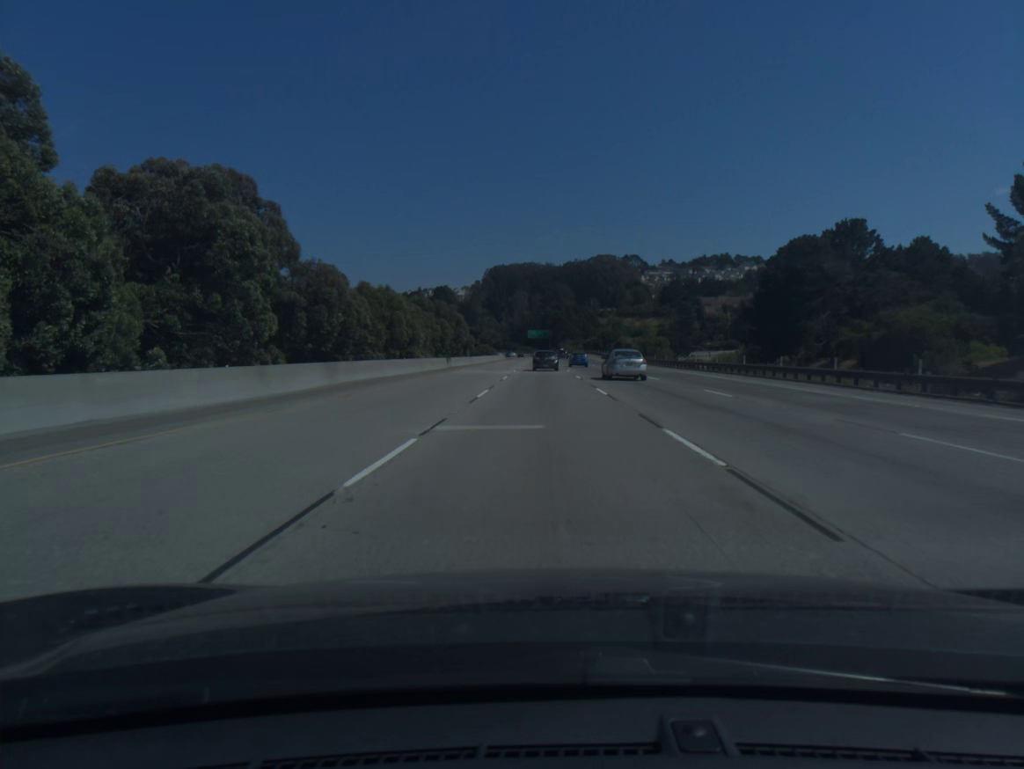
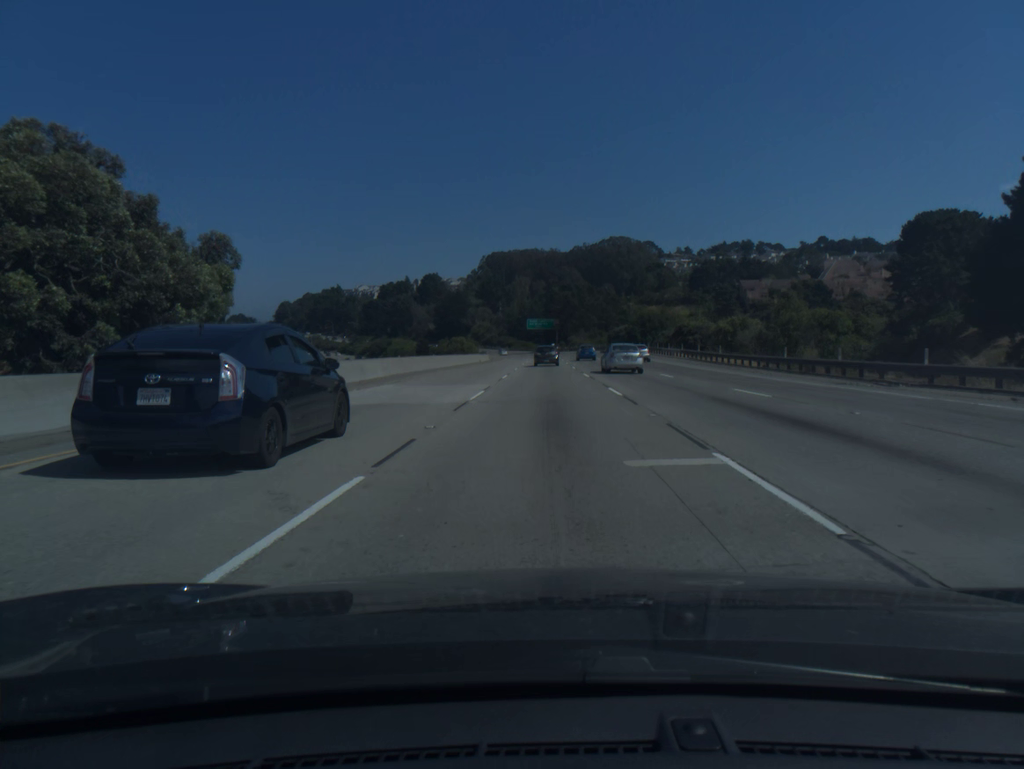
(-0.1, +76.4) m; 0°
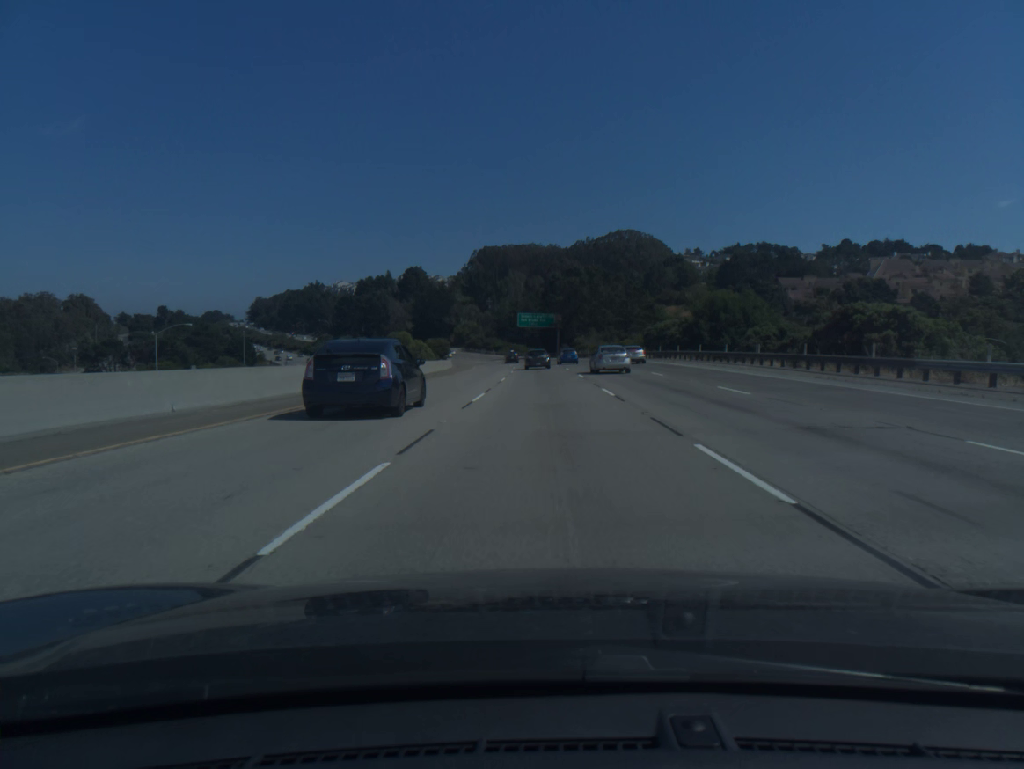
(+0.1, +57.2) m; 0°
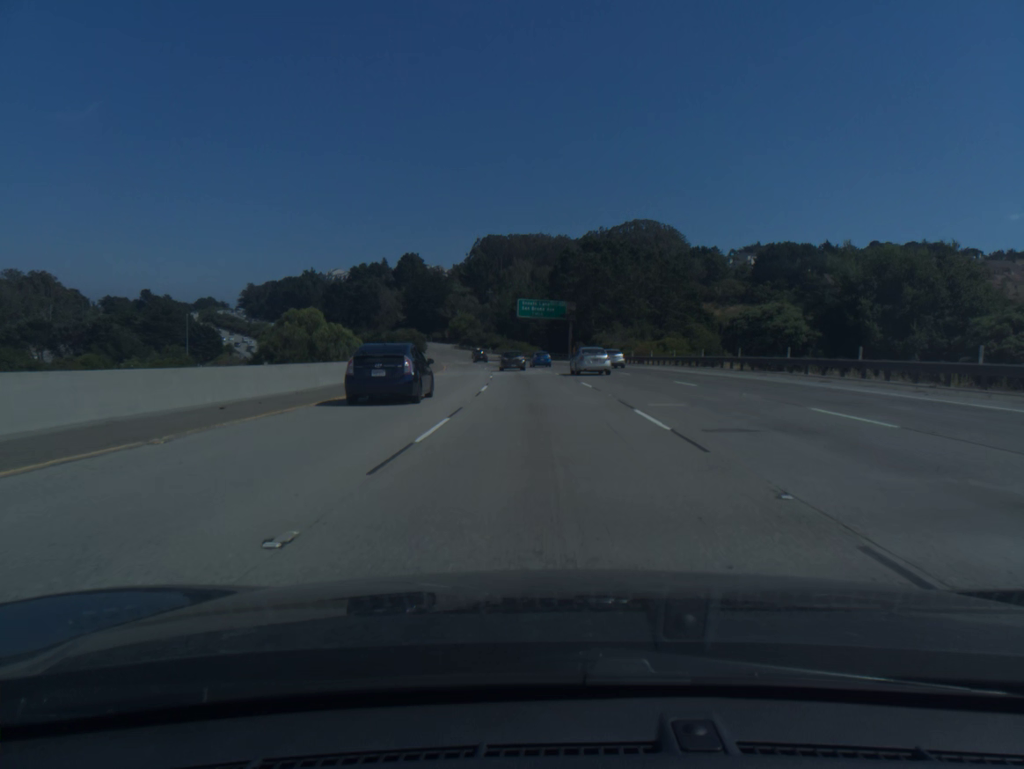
(0.0, +38.0) m; 0°
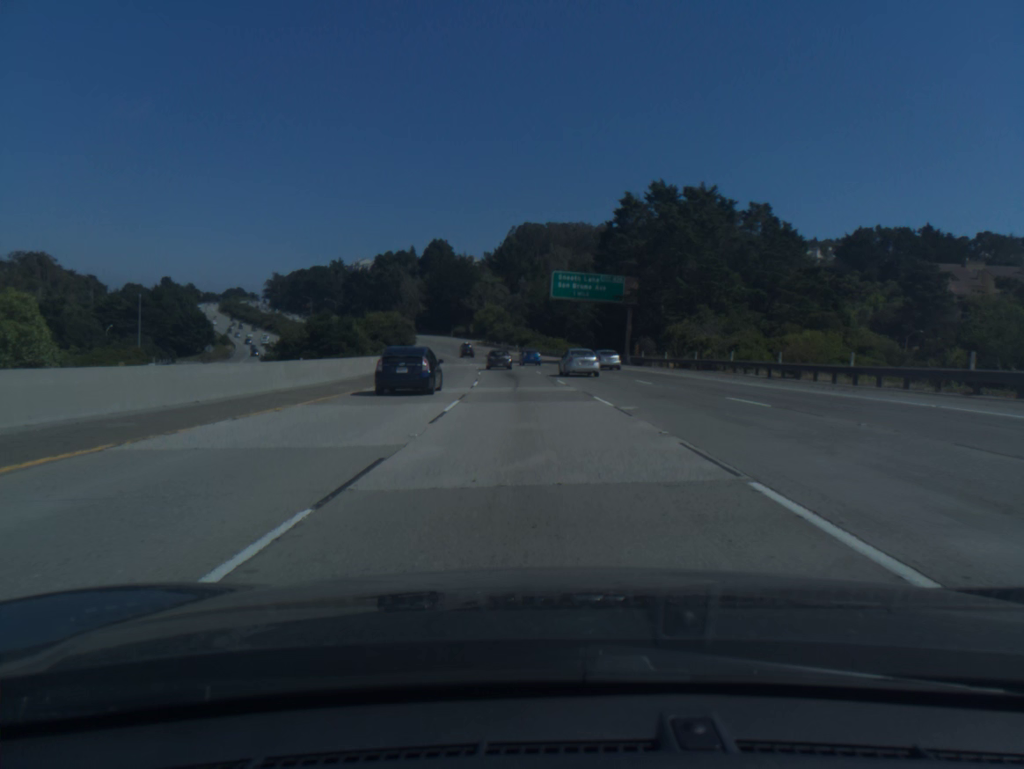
(-0.6, +37.8) m; -2°
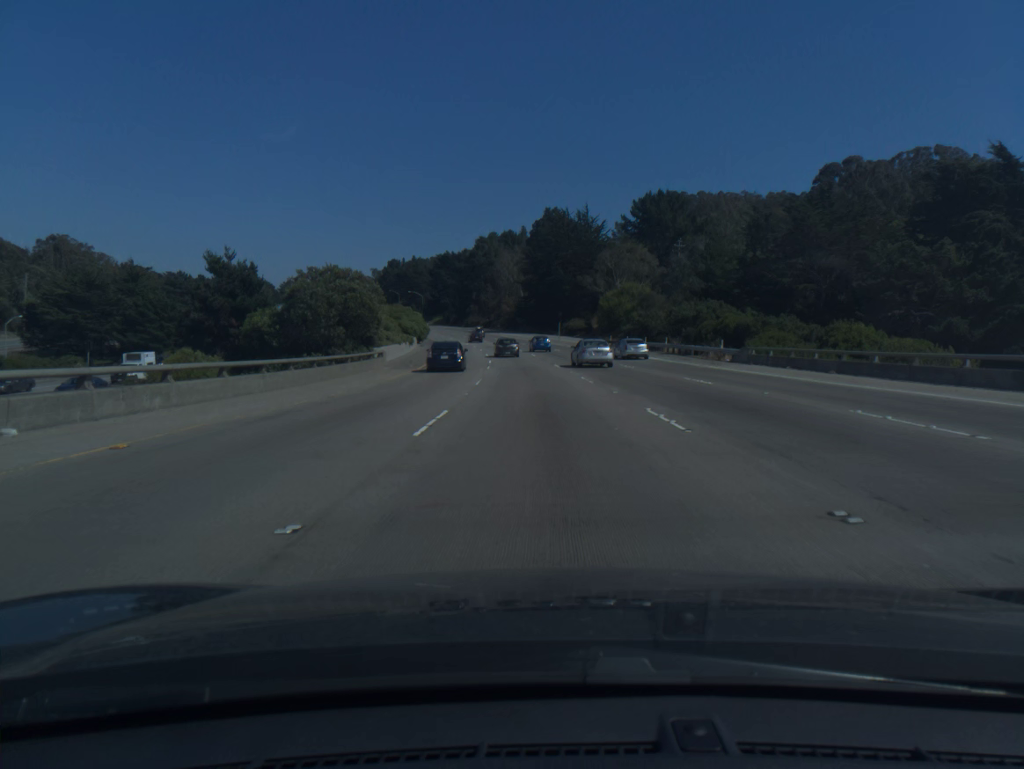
(-7.6, +94.0) m; -9°
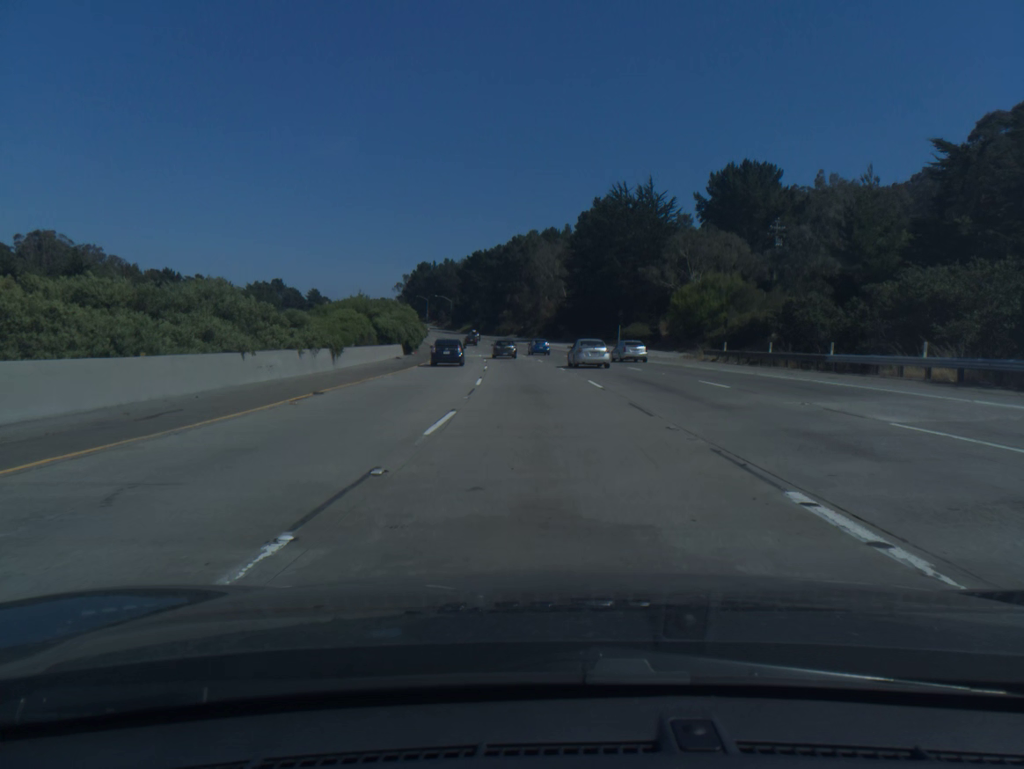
(-1.0, +37.7) m; -3°
